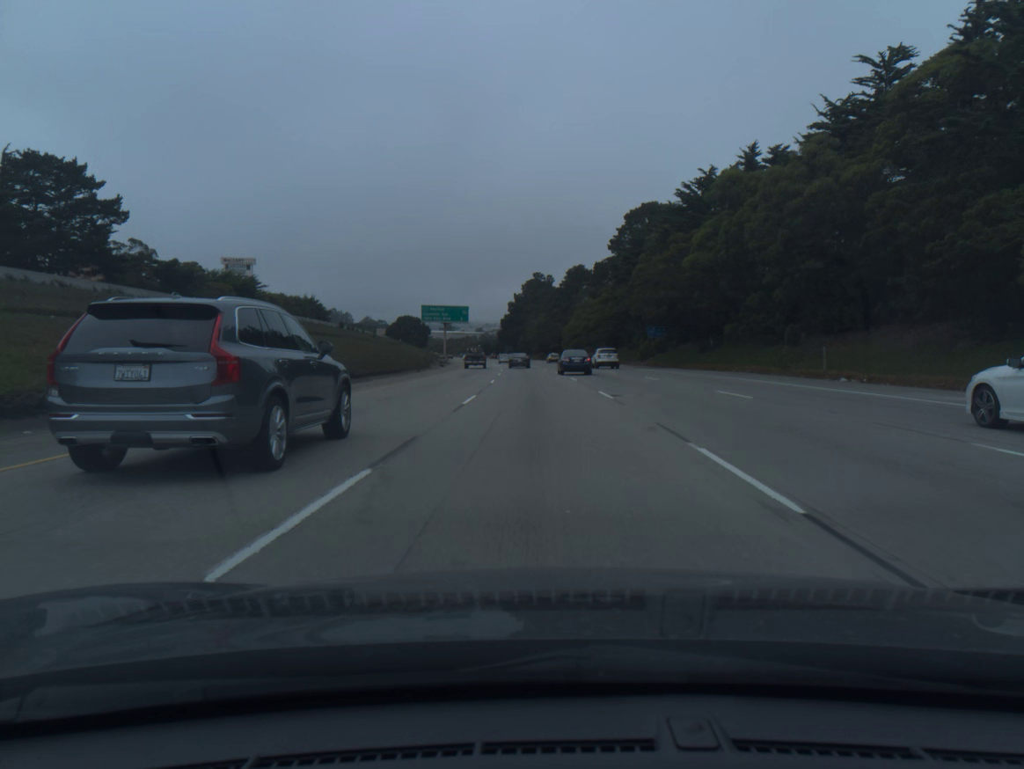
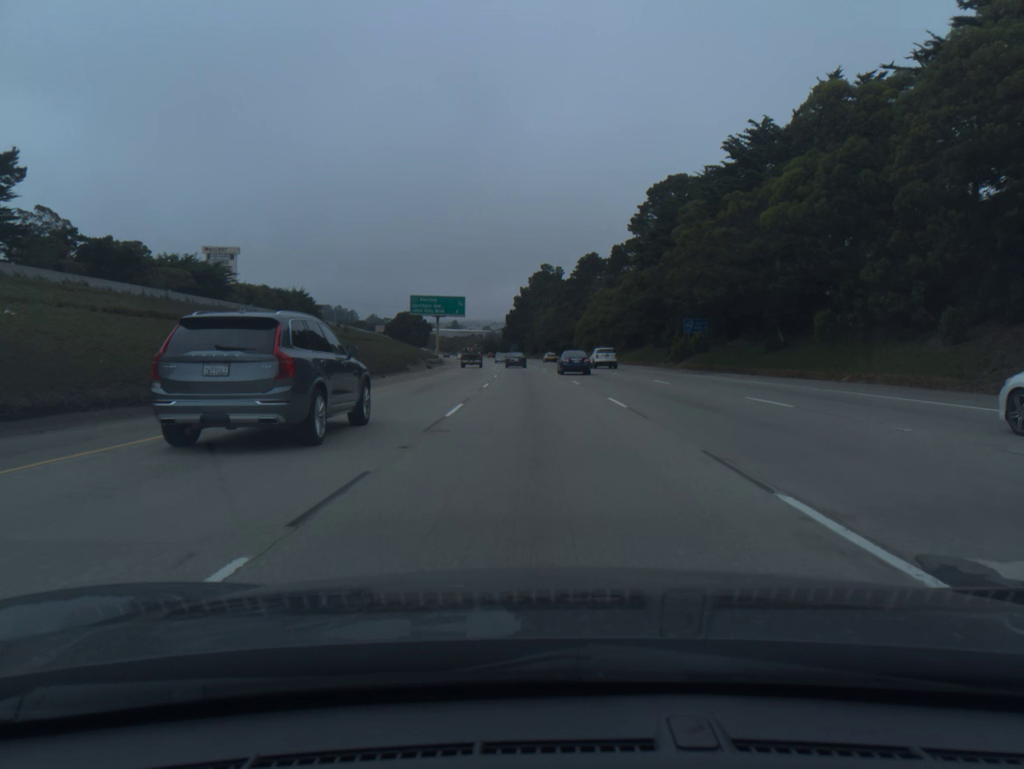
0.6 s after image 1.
(-0.1, +17.7) m; -1°
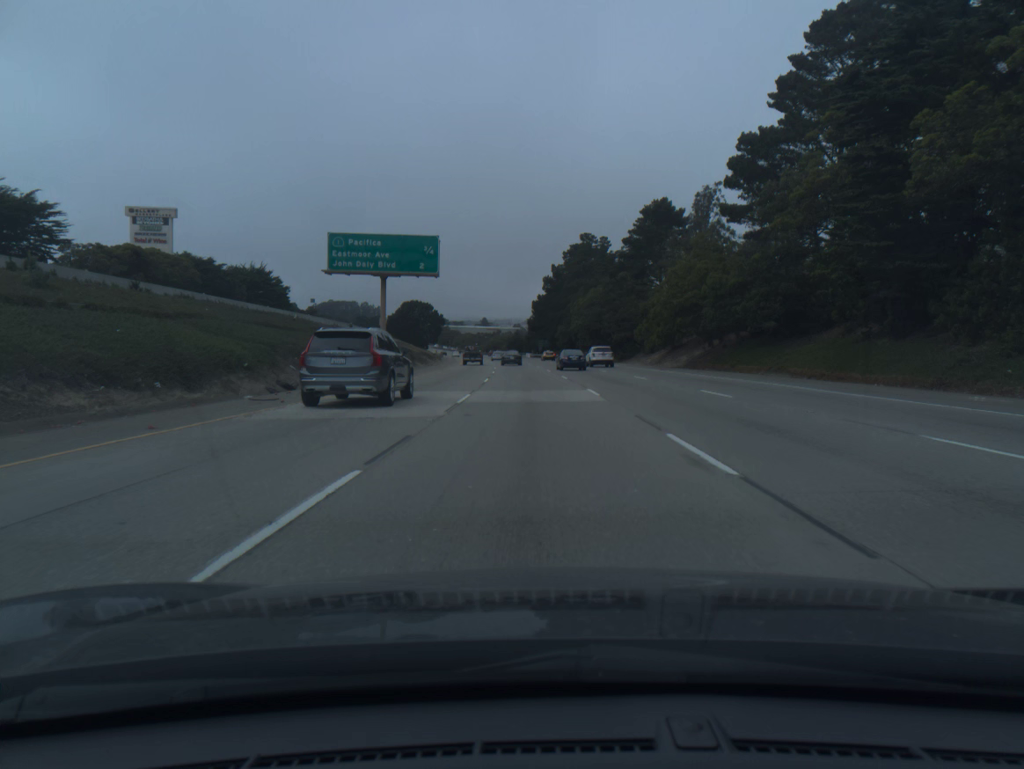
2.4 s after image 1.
(-1.1, +53.5) m; -2°
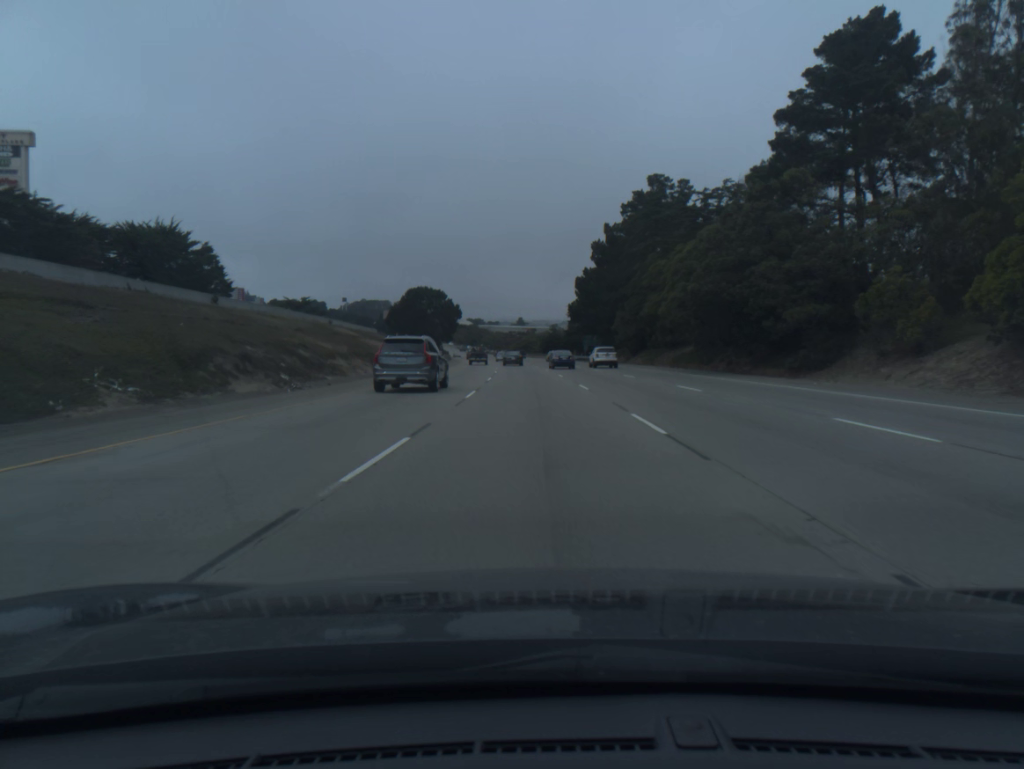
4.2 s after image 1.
(-1.3, +54.4) m; -3°
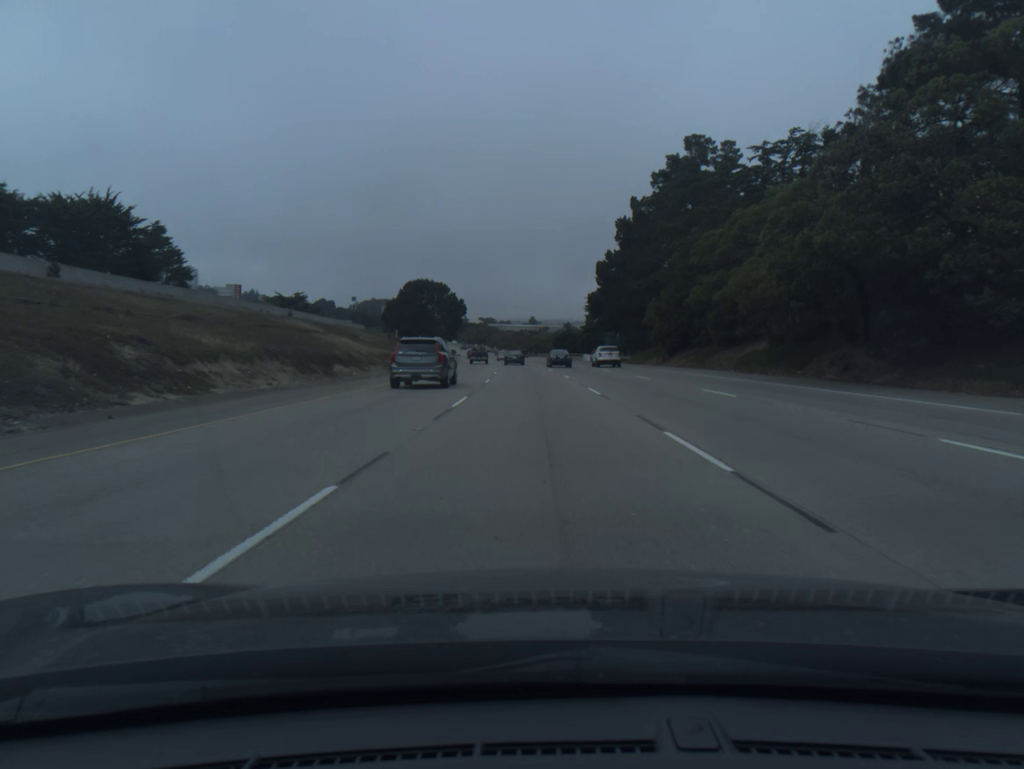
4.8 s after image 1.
(-0.1, +18.4) m; -1°
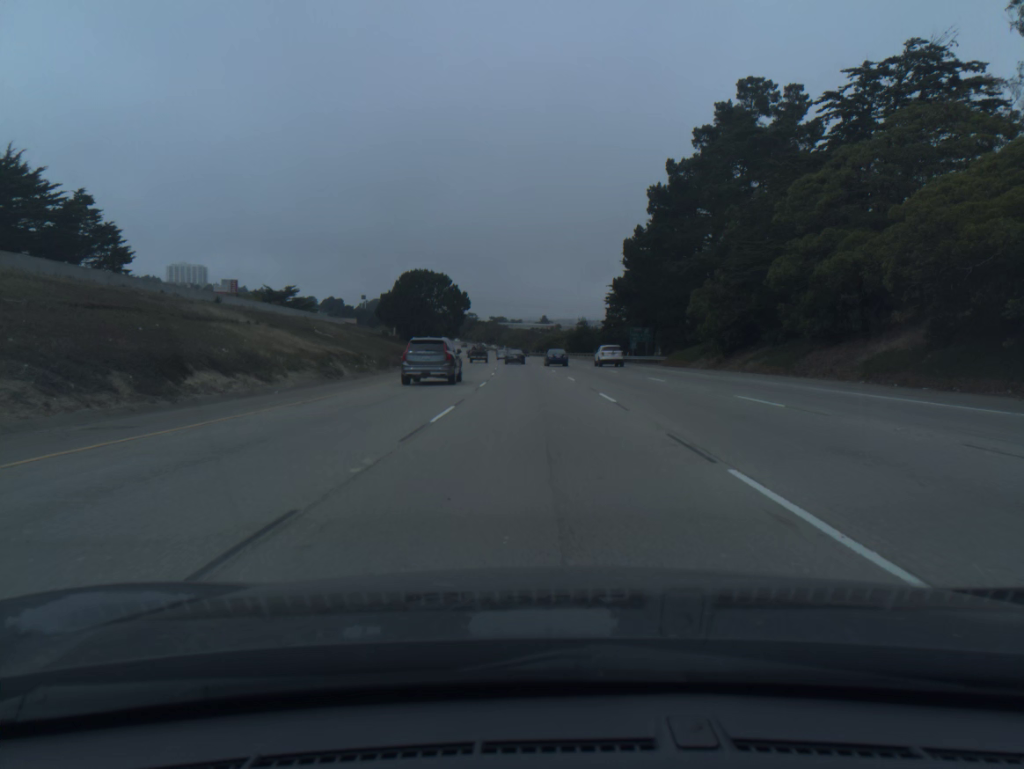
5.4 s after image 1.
(-0.1, +18.4) m; -1°
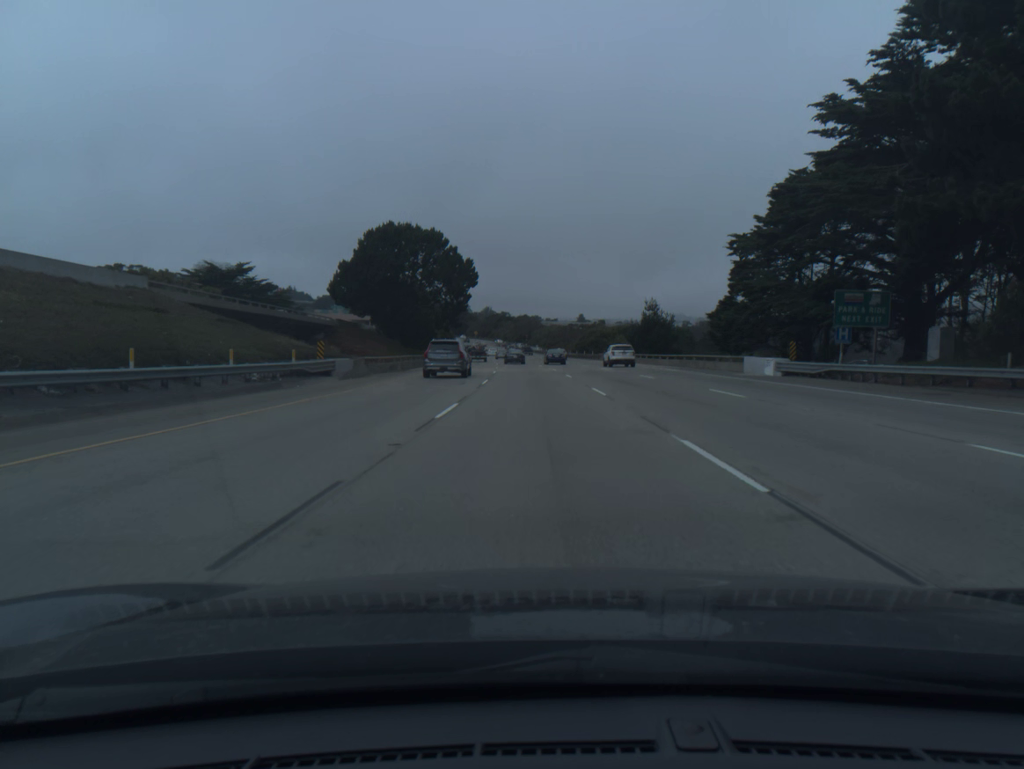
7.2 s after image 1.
(-1.3, +55.5) m; -2°
